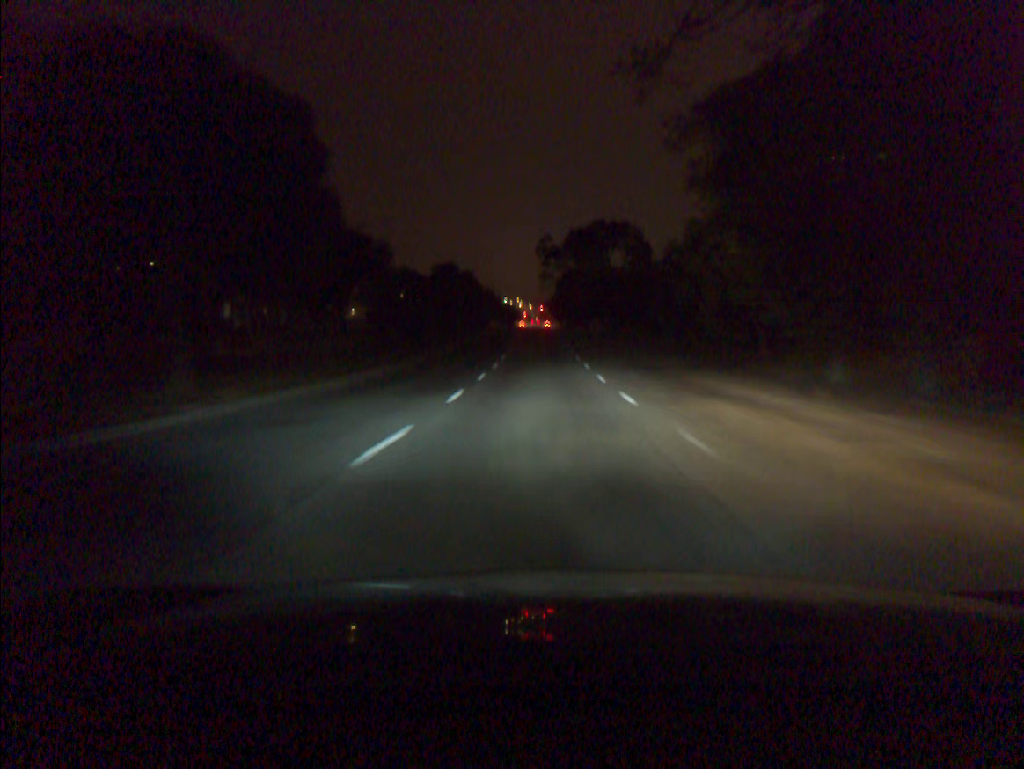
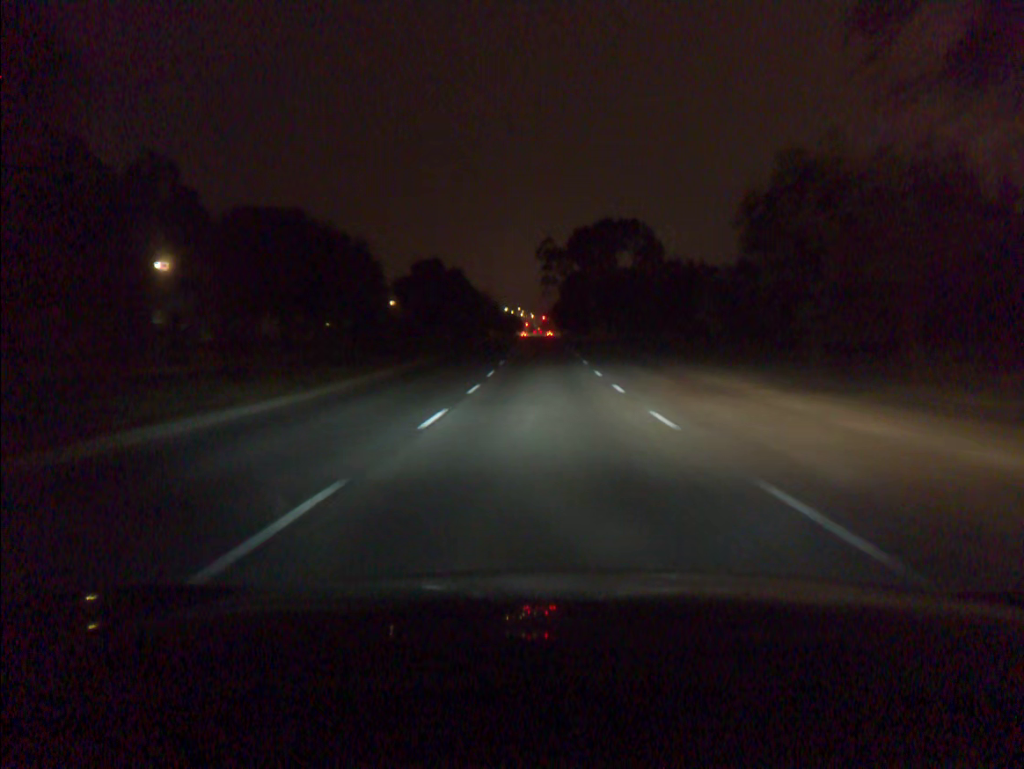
(0.0, +11.4) m; 0°
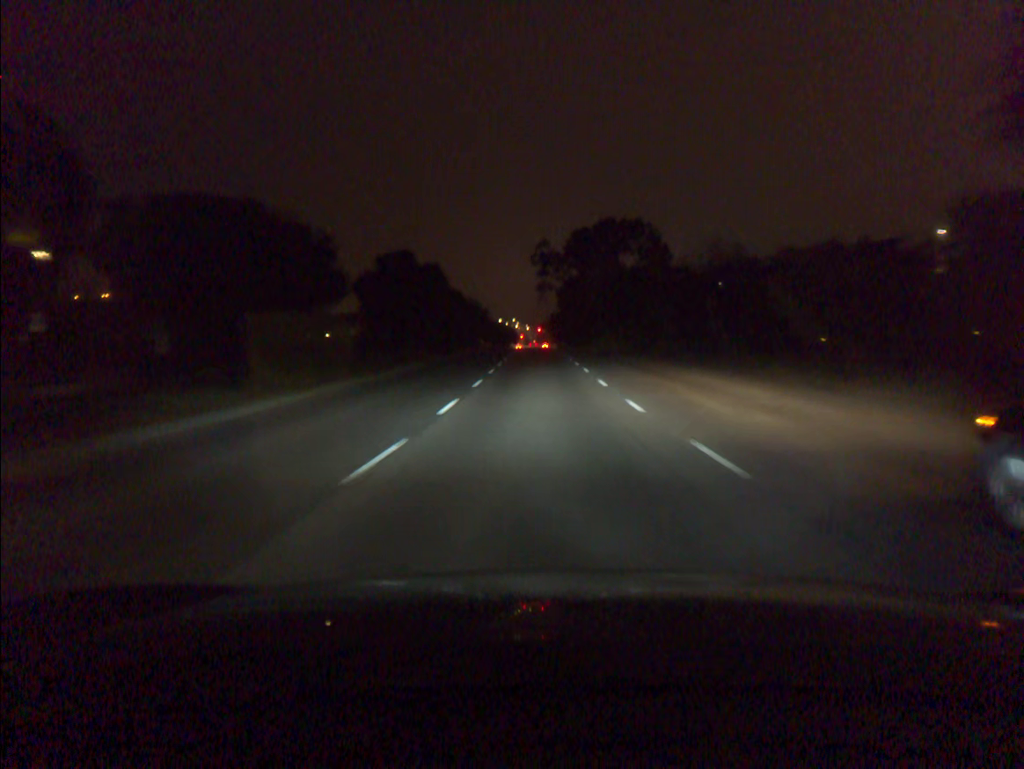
(0.0, +11.3) m; 0°
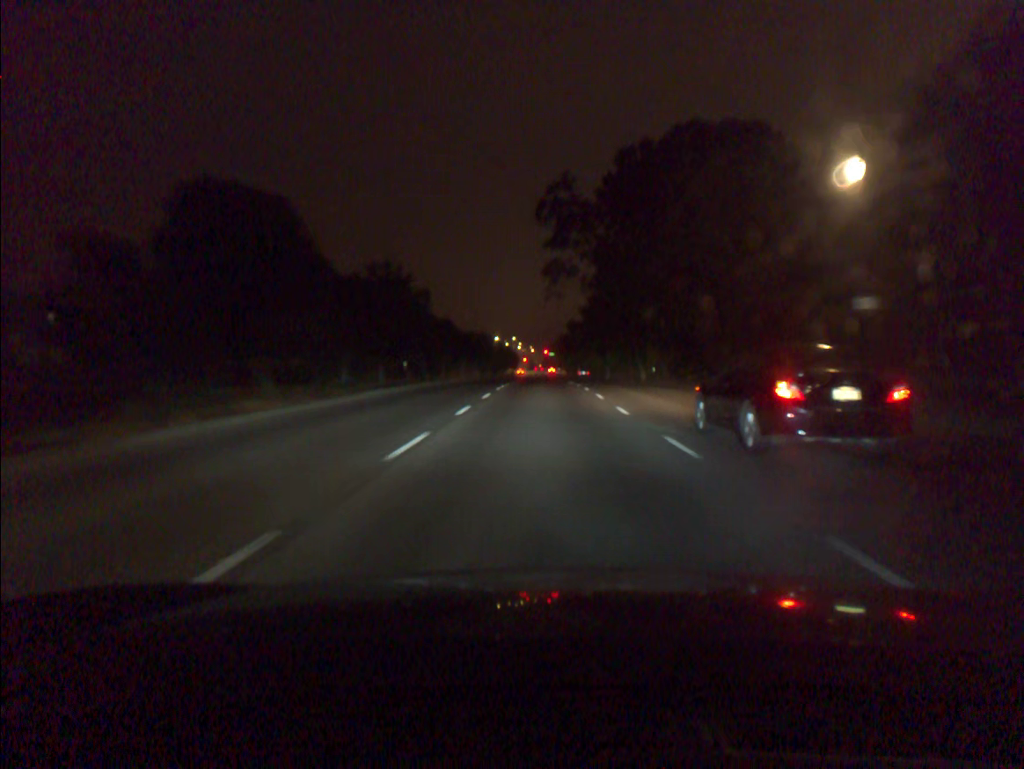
(-0.1, +55.2) m; 0°
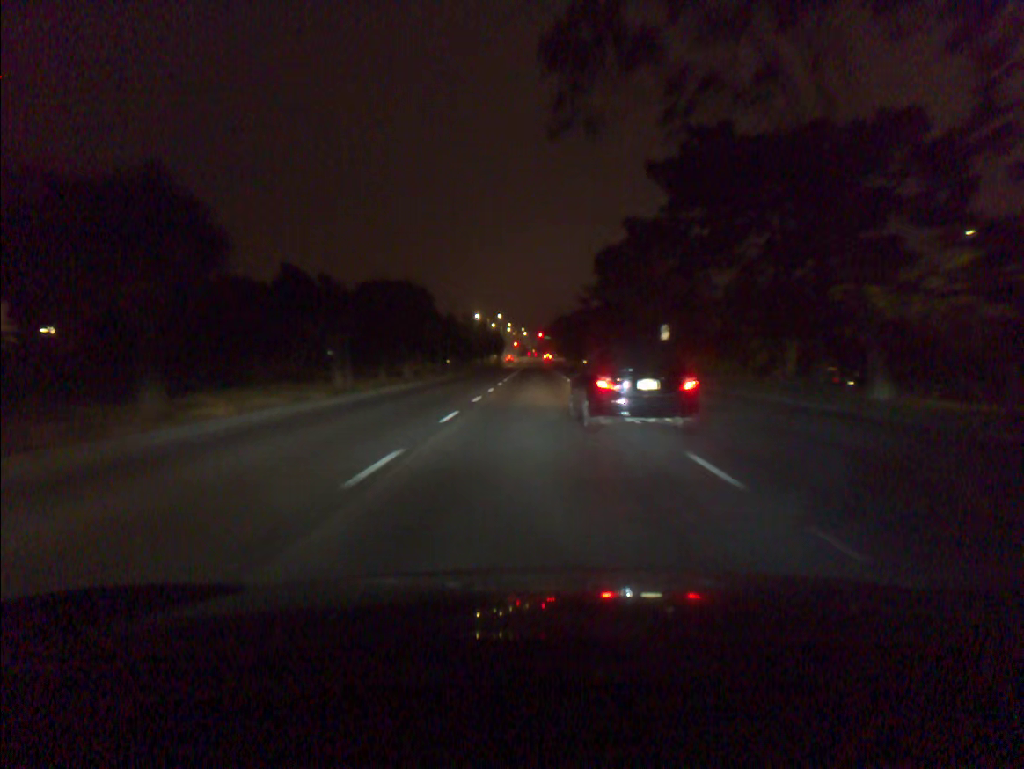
(0.0, +45.1) m; 0°
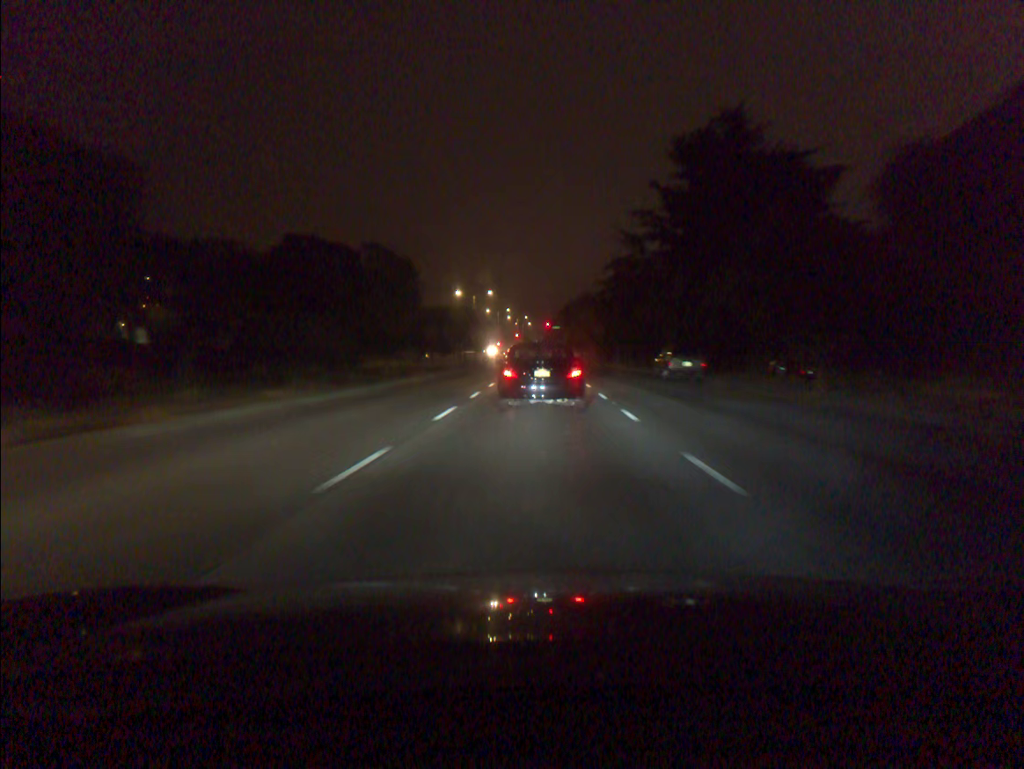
(0.0, +44.1) m; 0°
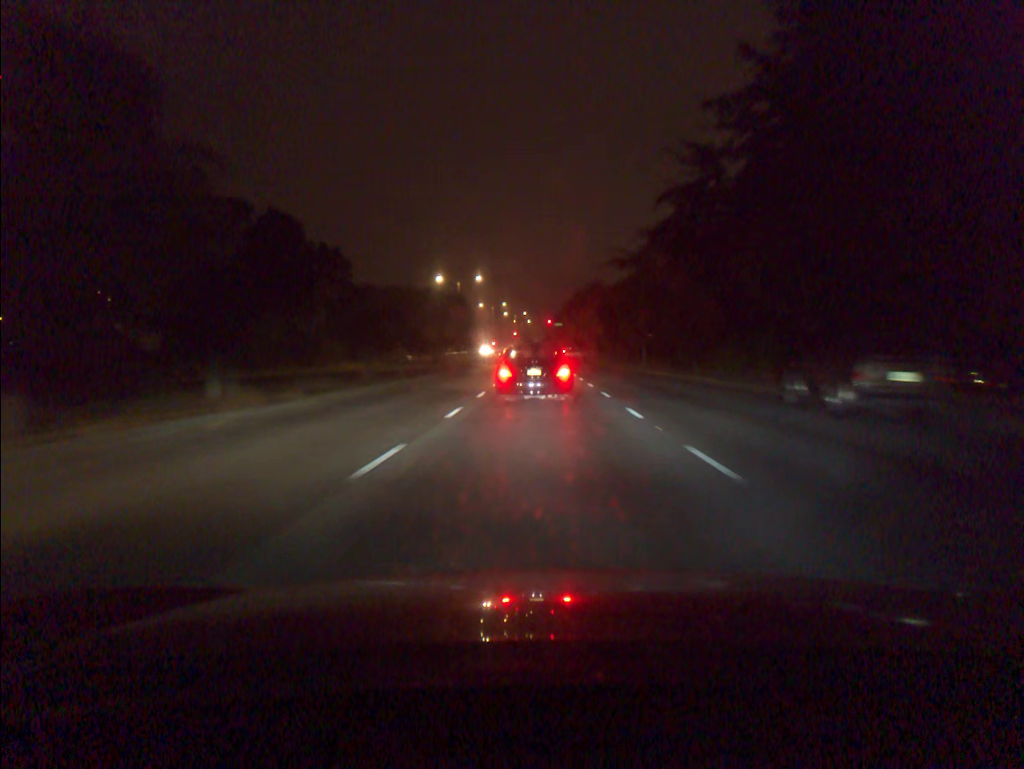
(0.0, +21.1) m; 0°
